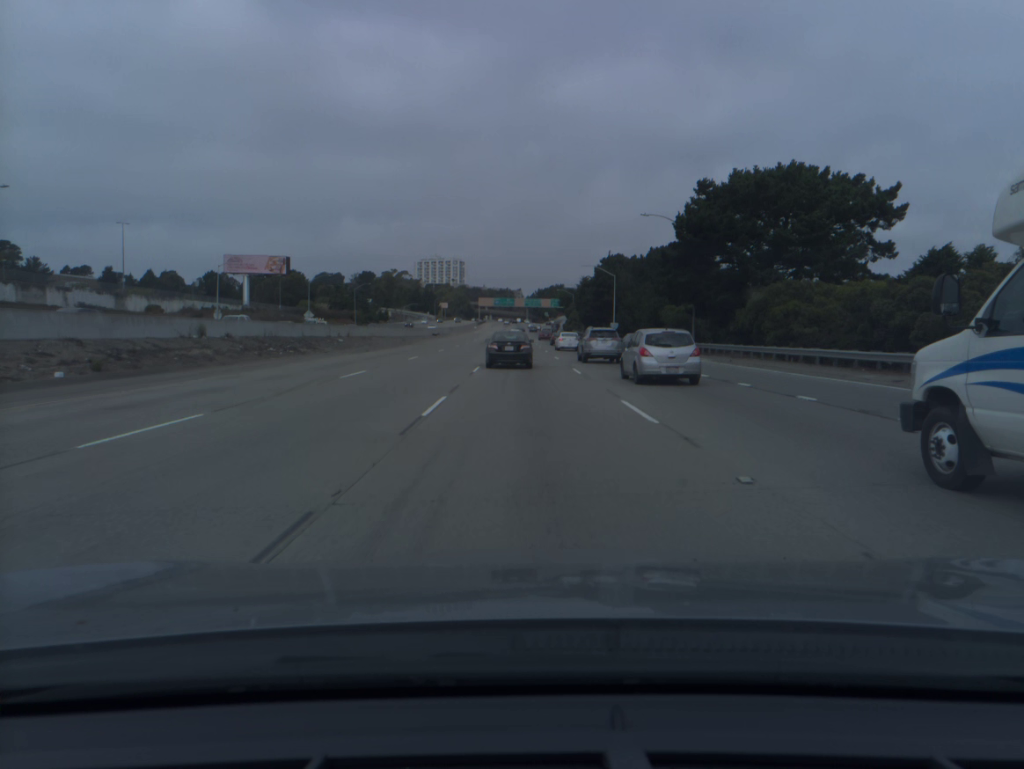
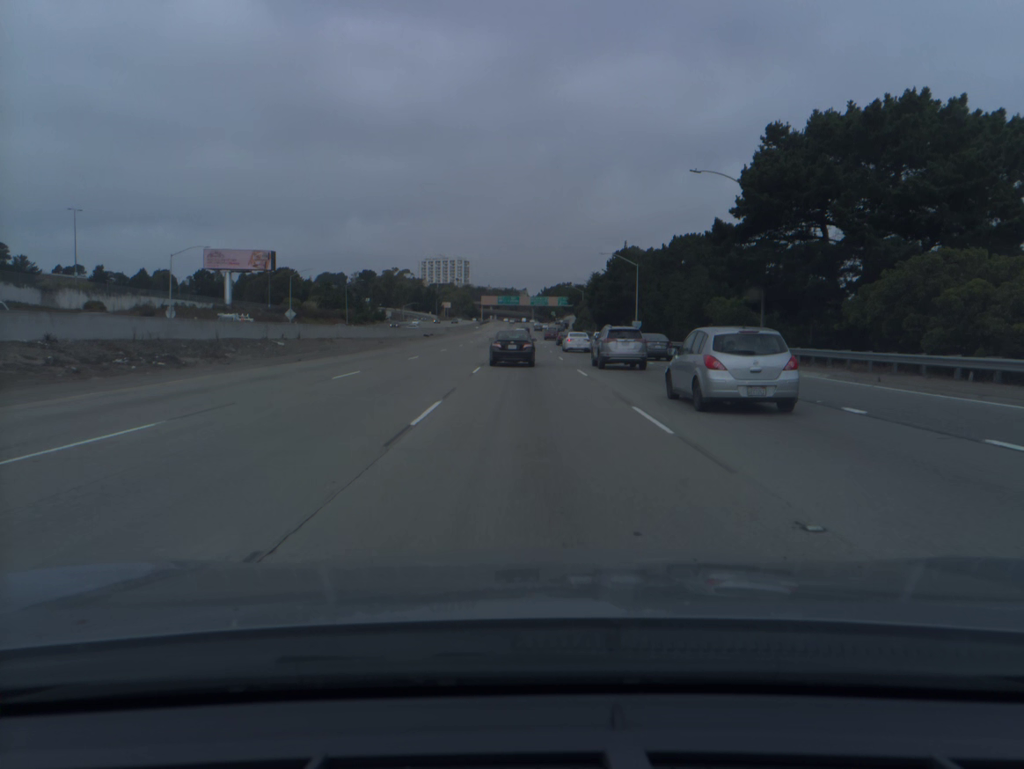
(-0.1, +16.0) m; 0°
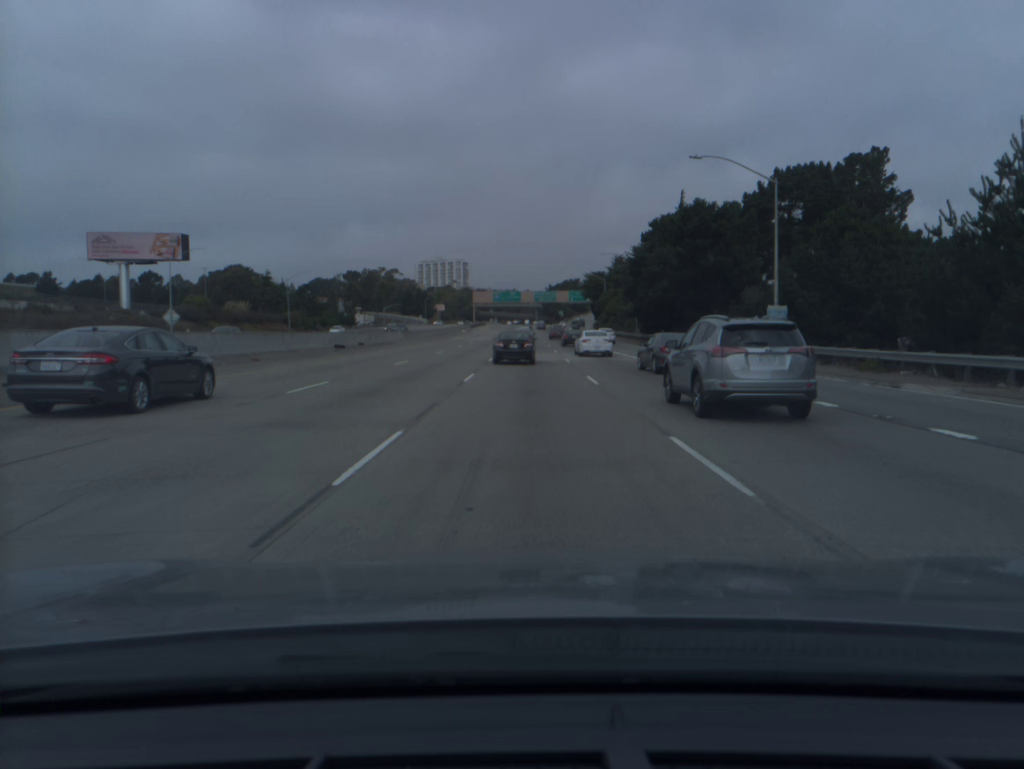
(0.0, +48.1) m; 0°
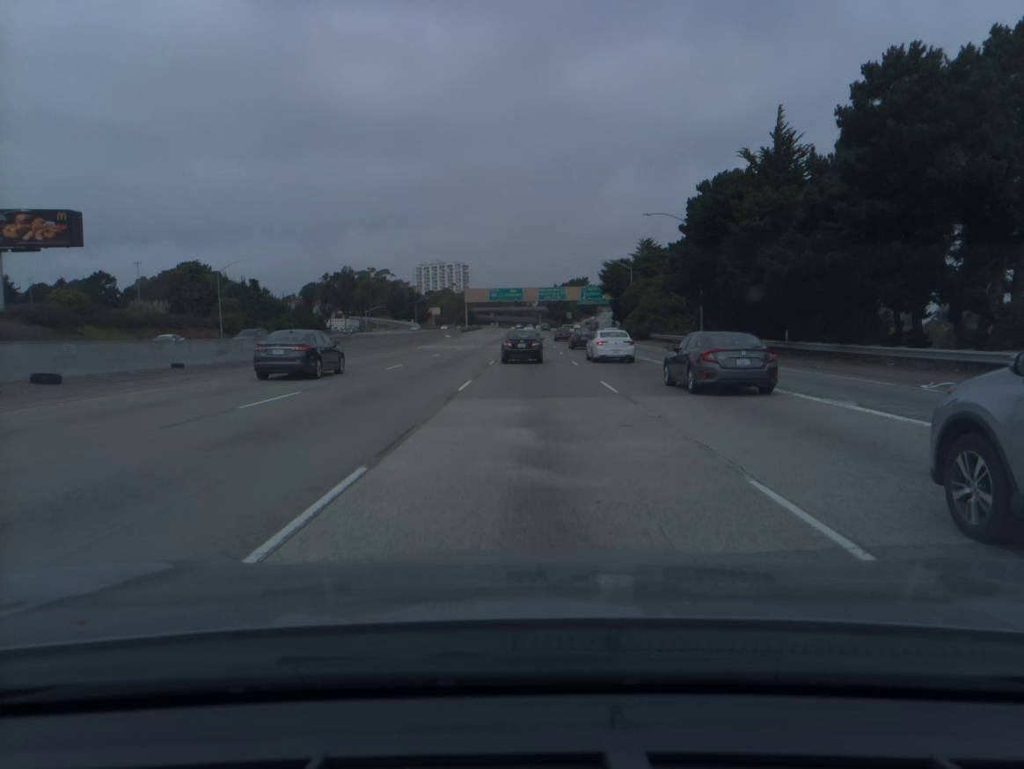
(-0.1, +32.4) m; 0°
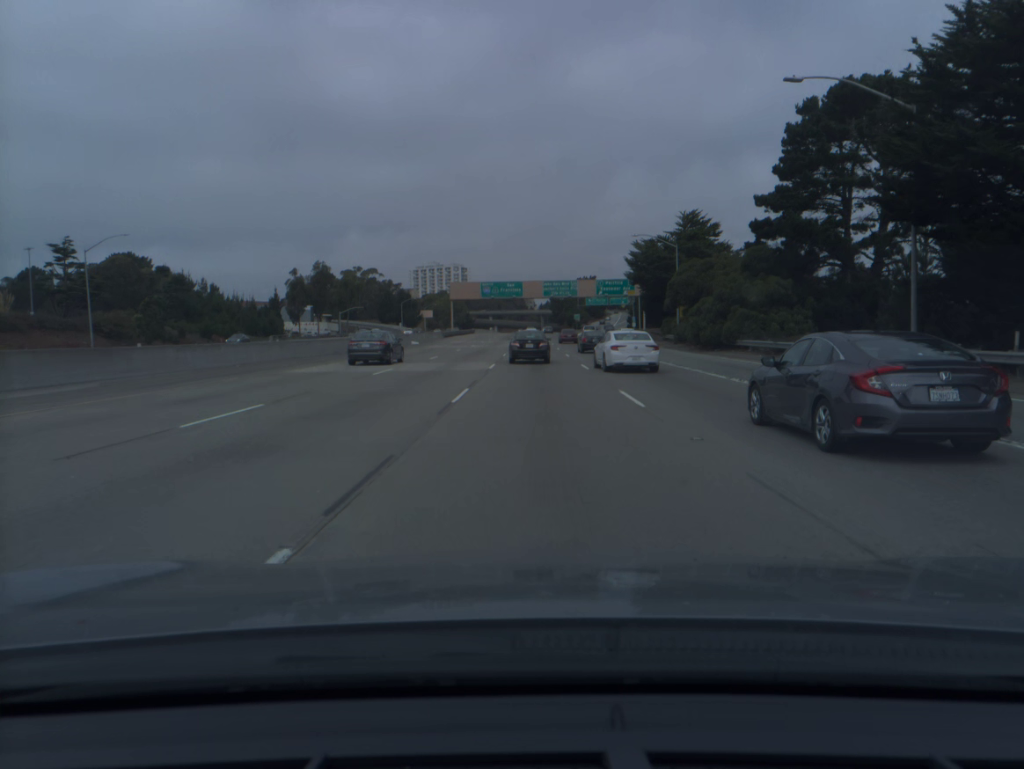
(0.0, +32.3) m; 0°
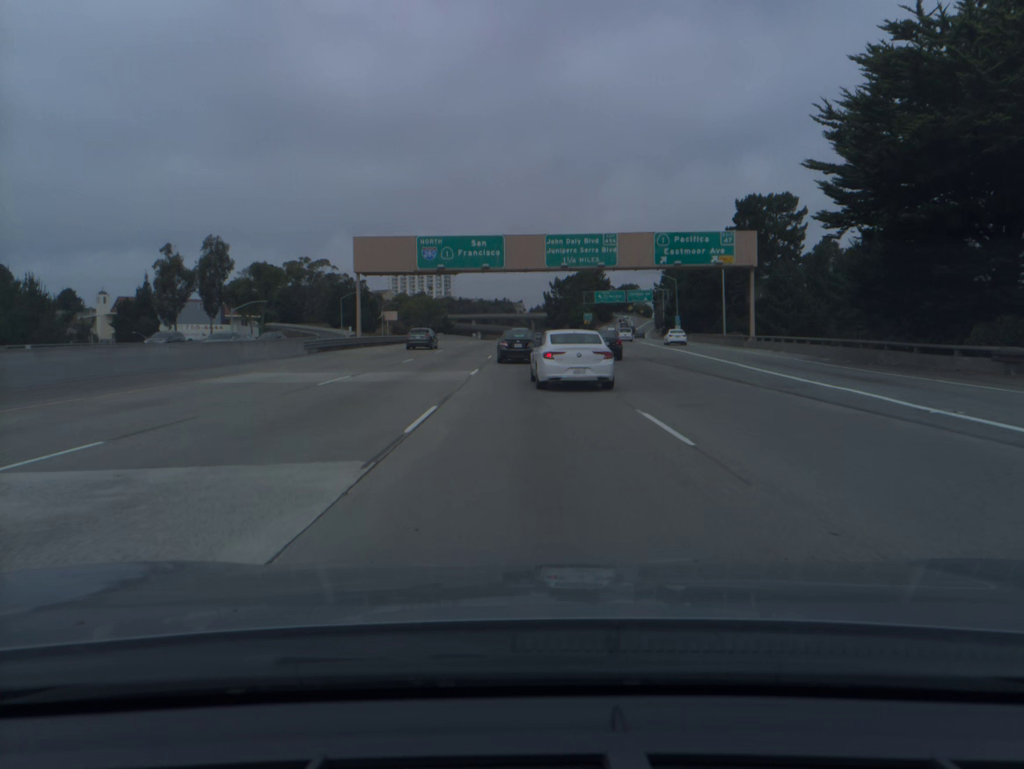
(+0.3, +63.6) m; +1°
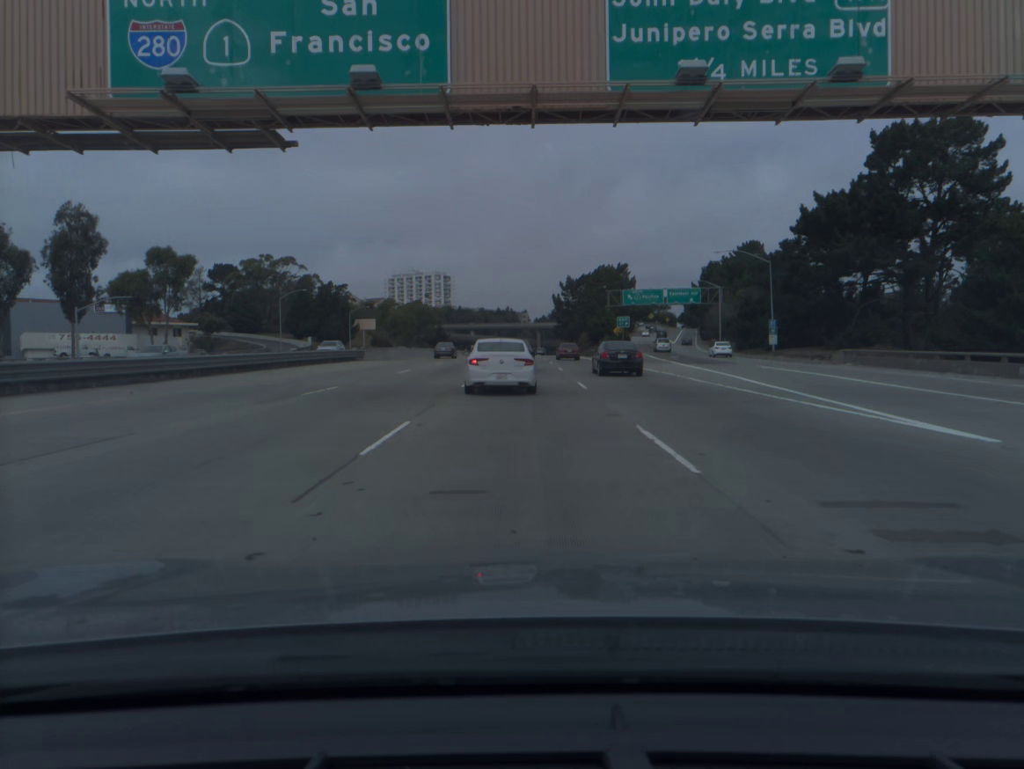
(0.0, +45.4) m; 0°
